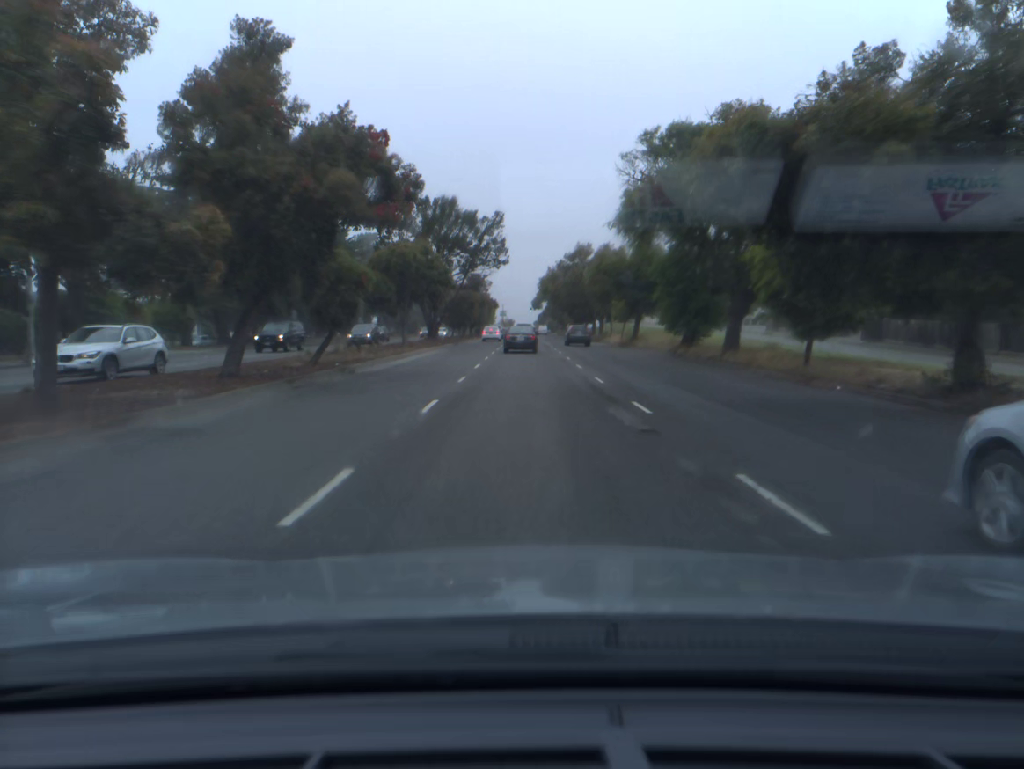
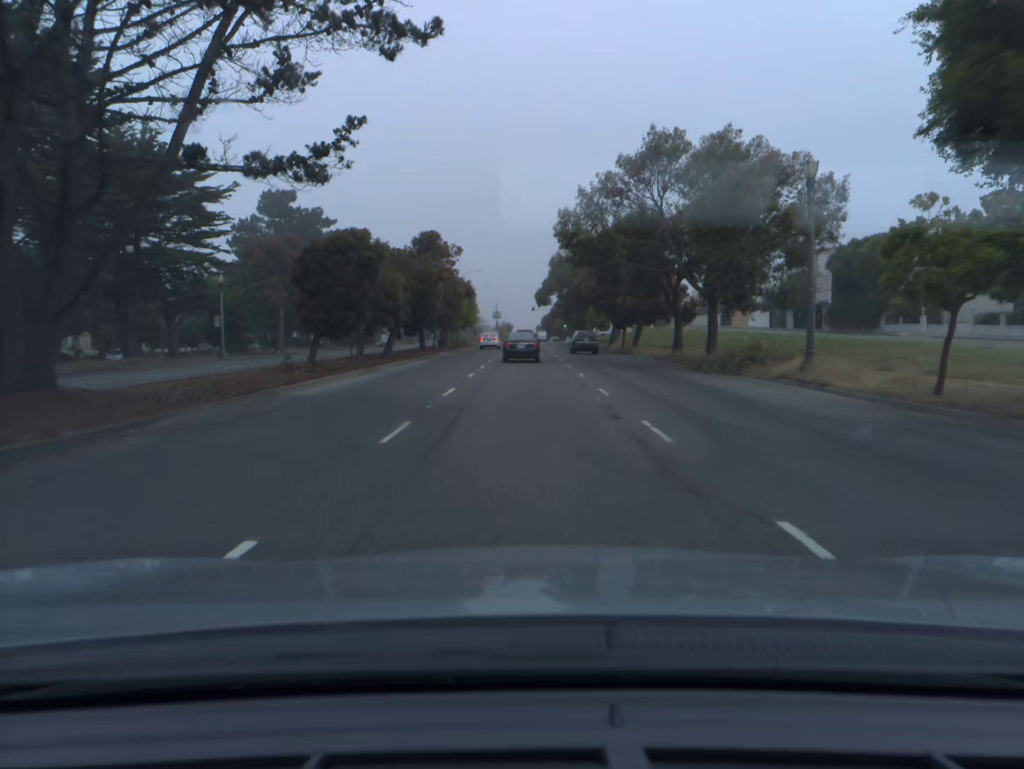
(0.0, +52.9) m; 0°
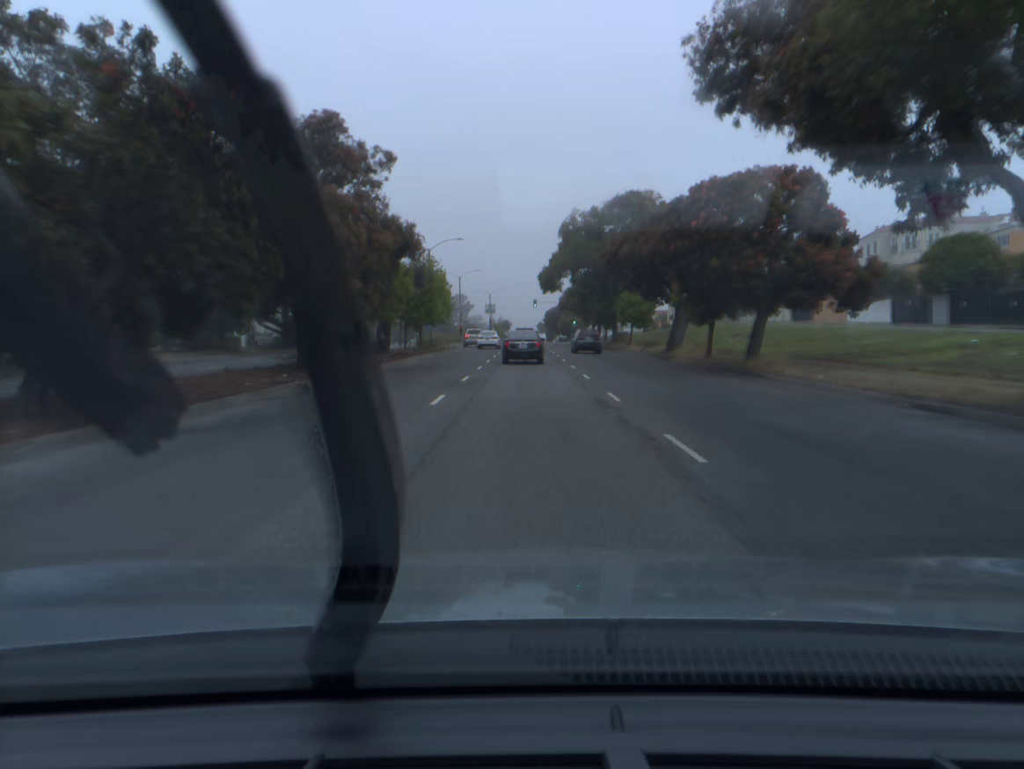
(0.0, +31.2) m; 0°
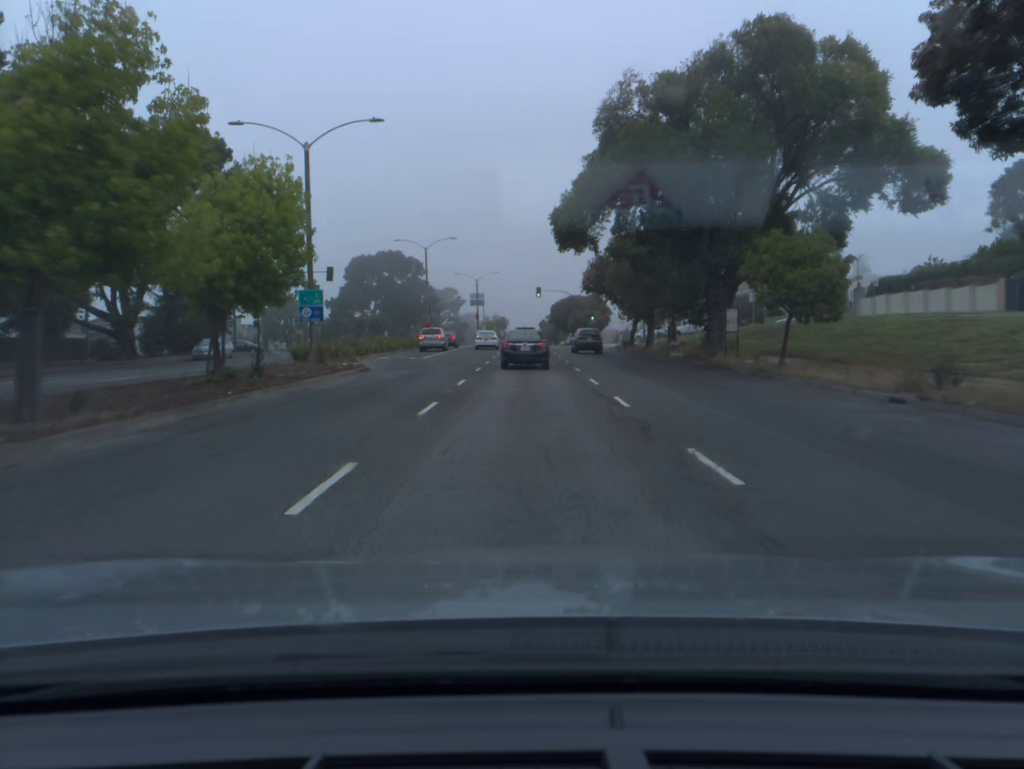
(0.0, +37.9) m; 0°
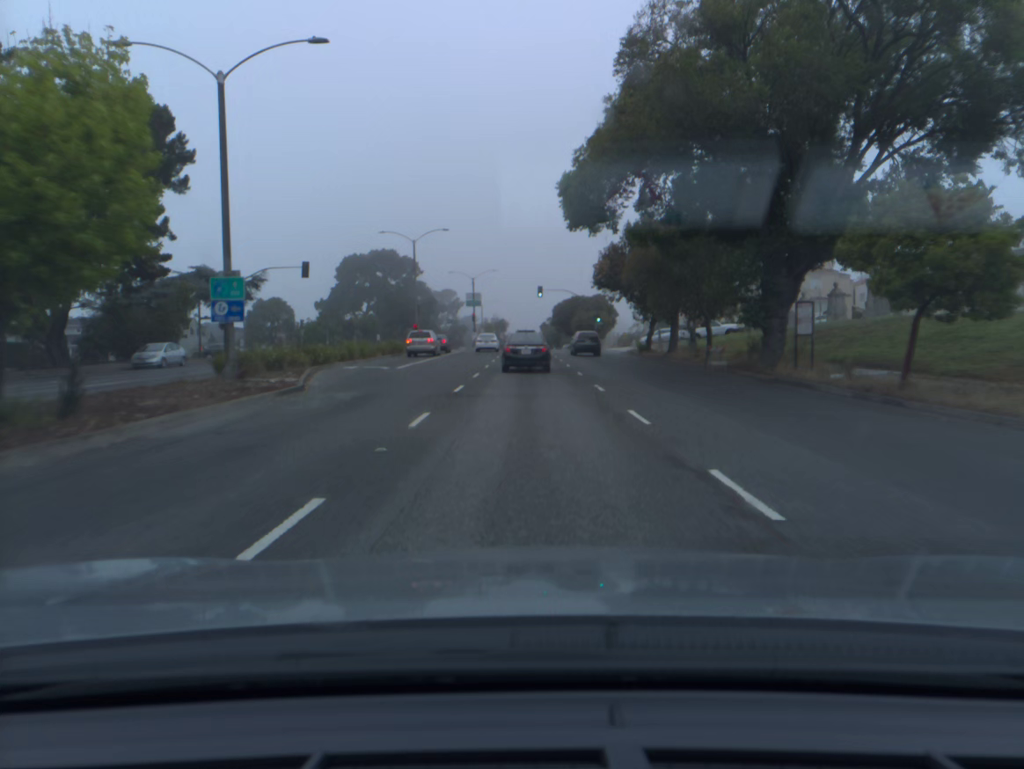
(0.0, +8.6) m; 0°
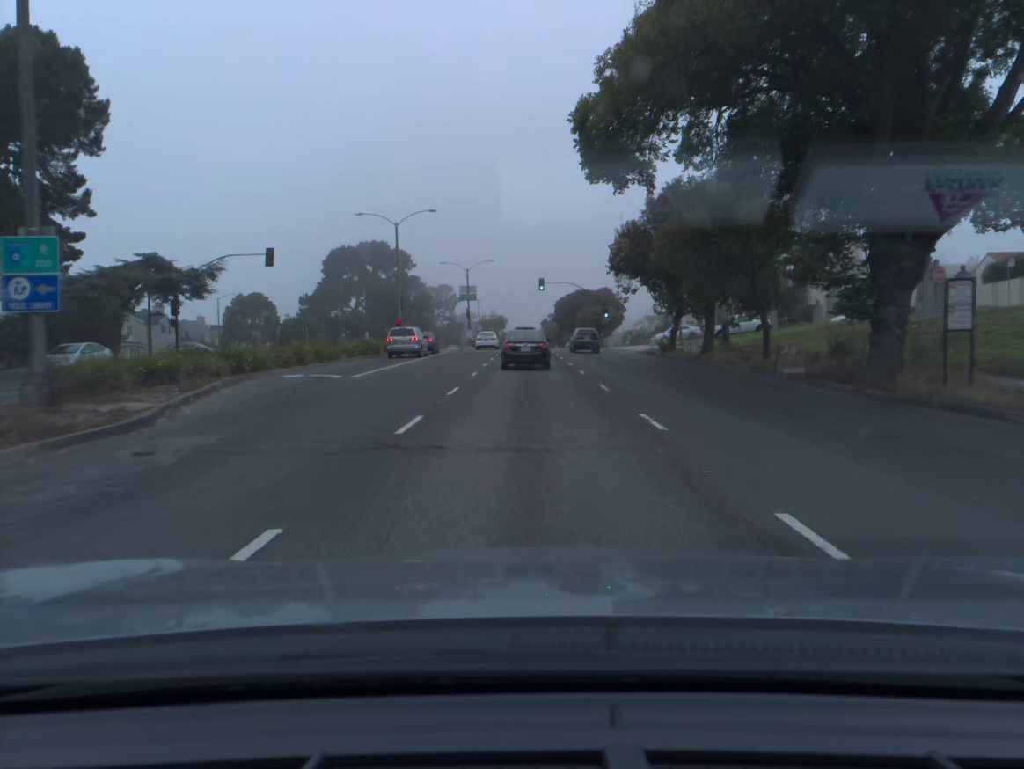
(0.0, +8.4) m; 0°
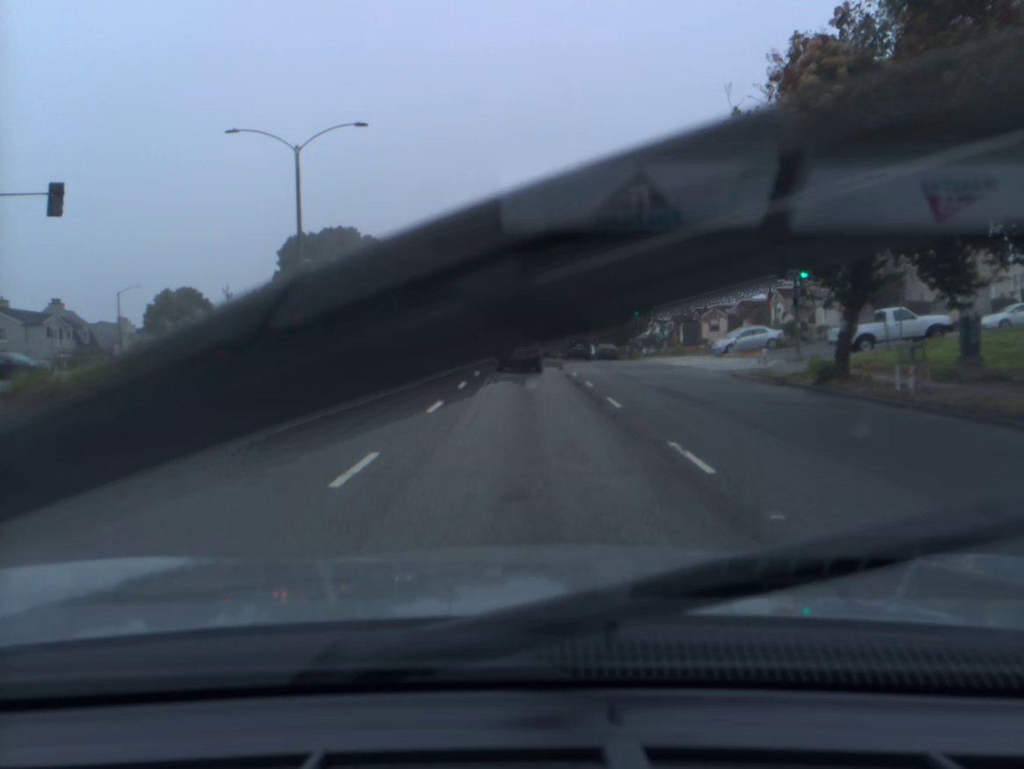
(+0.1, +24.9) m; 0°
